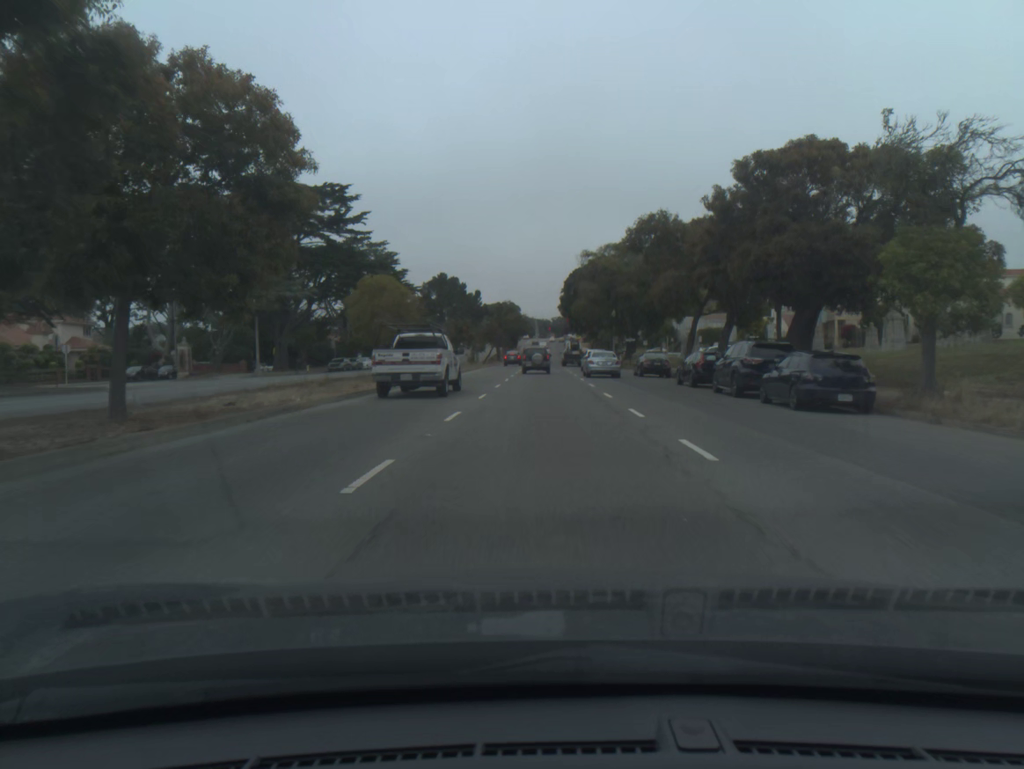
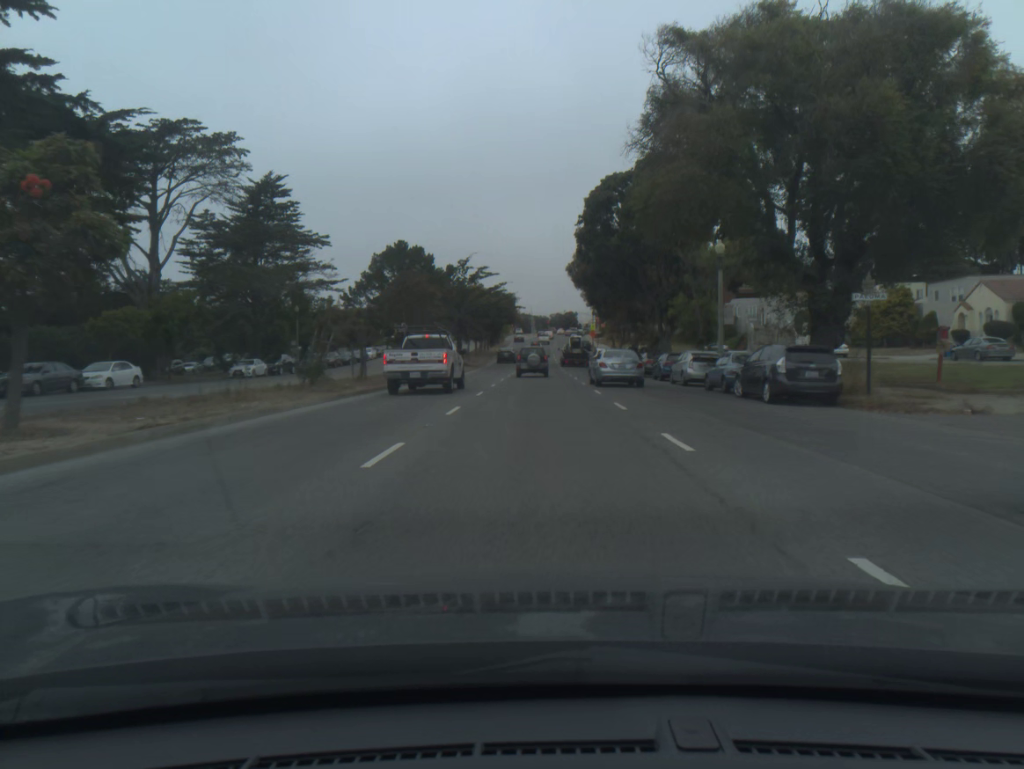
(+0.2, +56.2) m; 0°
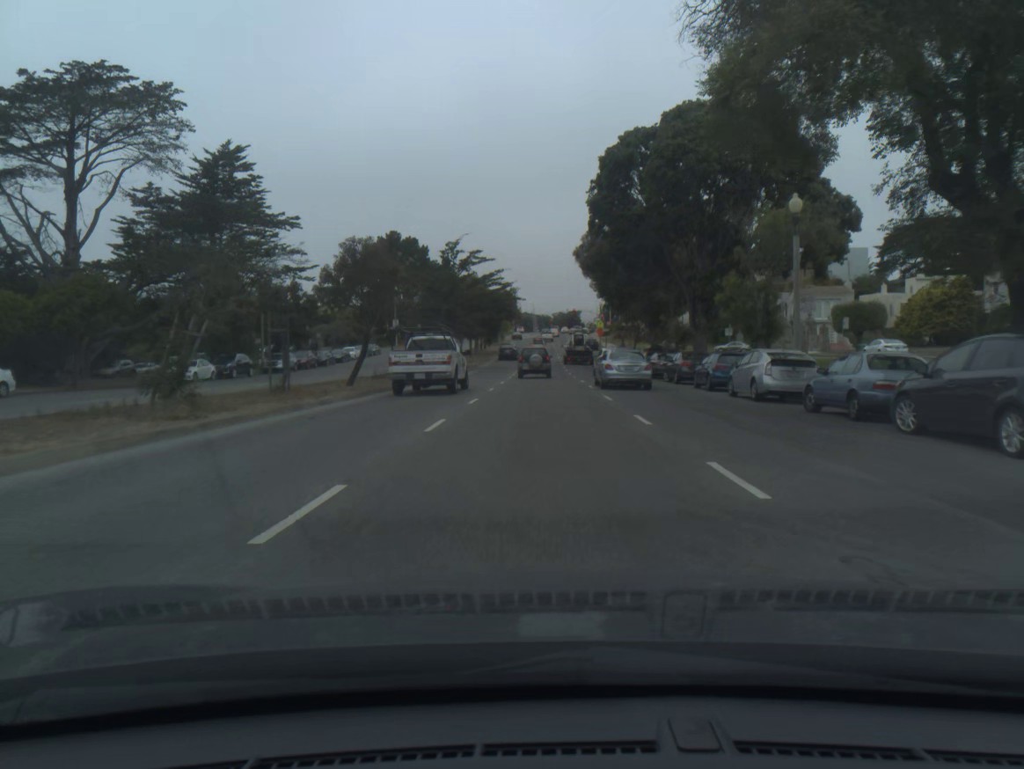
(0.0, +10.6) m; 0°
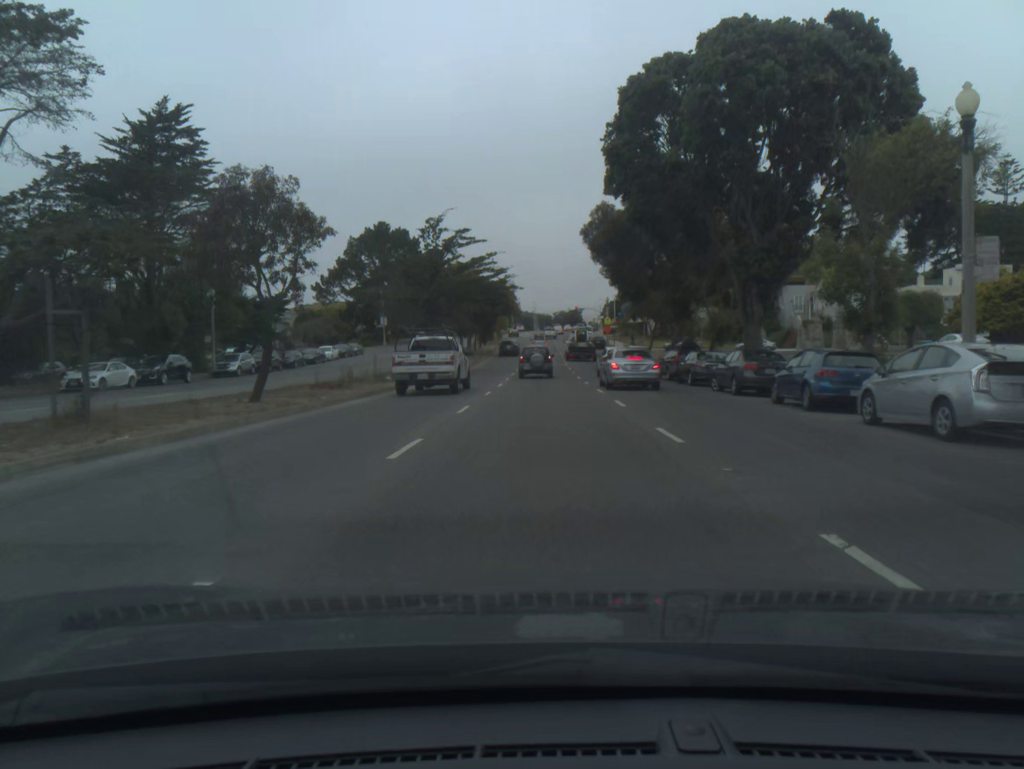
(0.0, +10.3) m; 0°
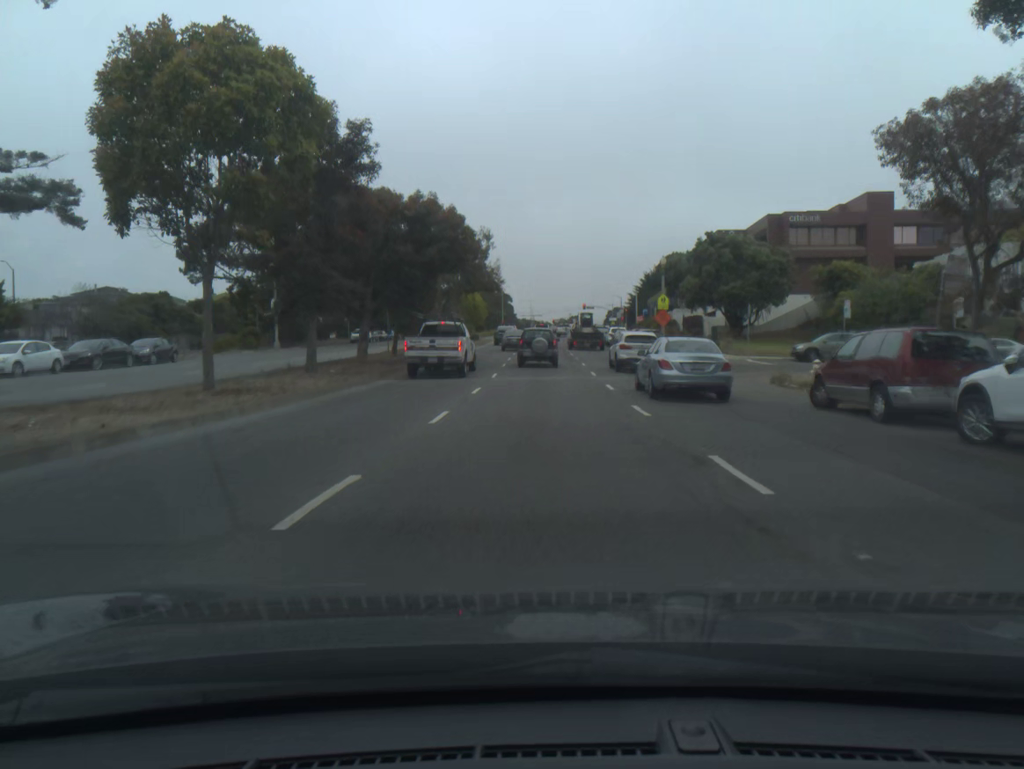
(0.0, +47.7) m; 0°
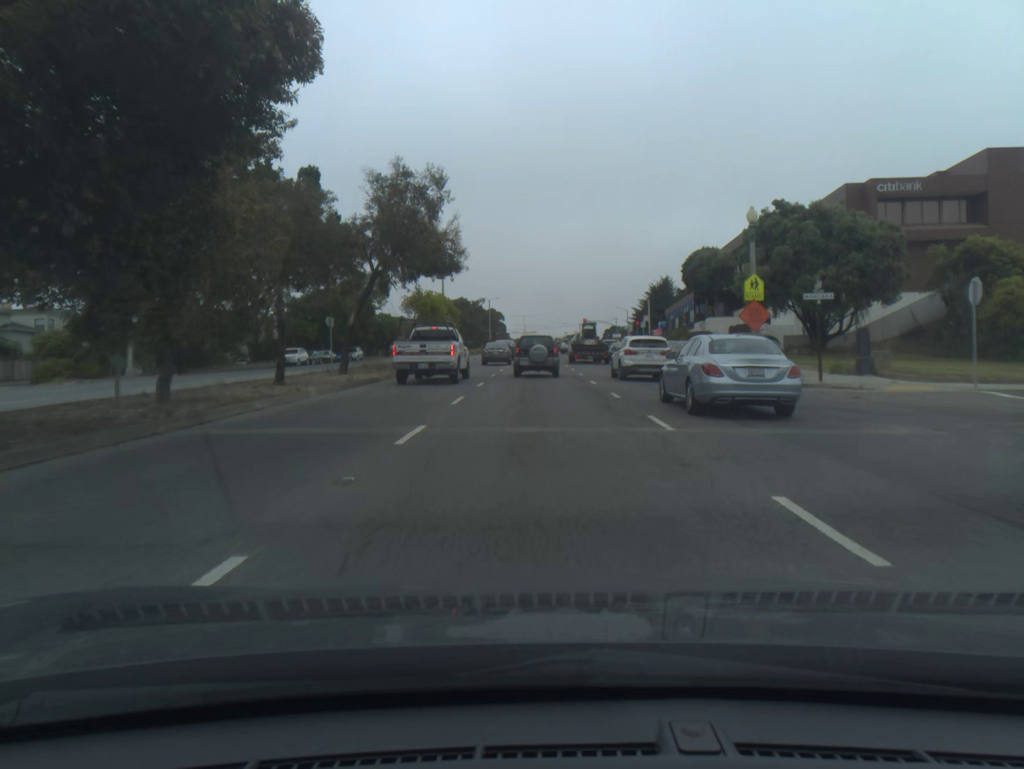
(+0.1, +24.7) m; +1°
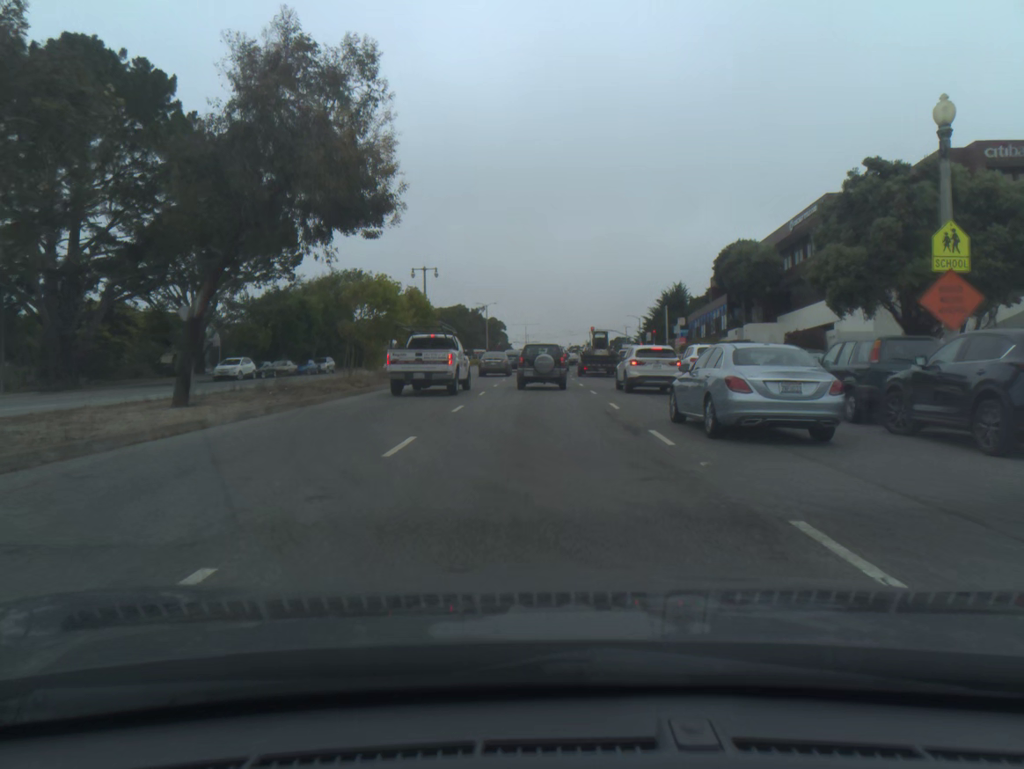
(-0.1, +14.5) m; 0°
